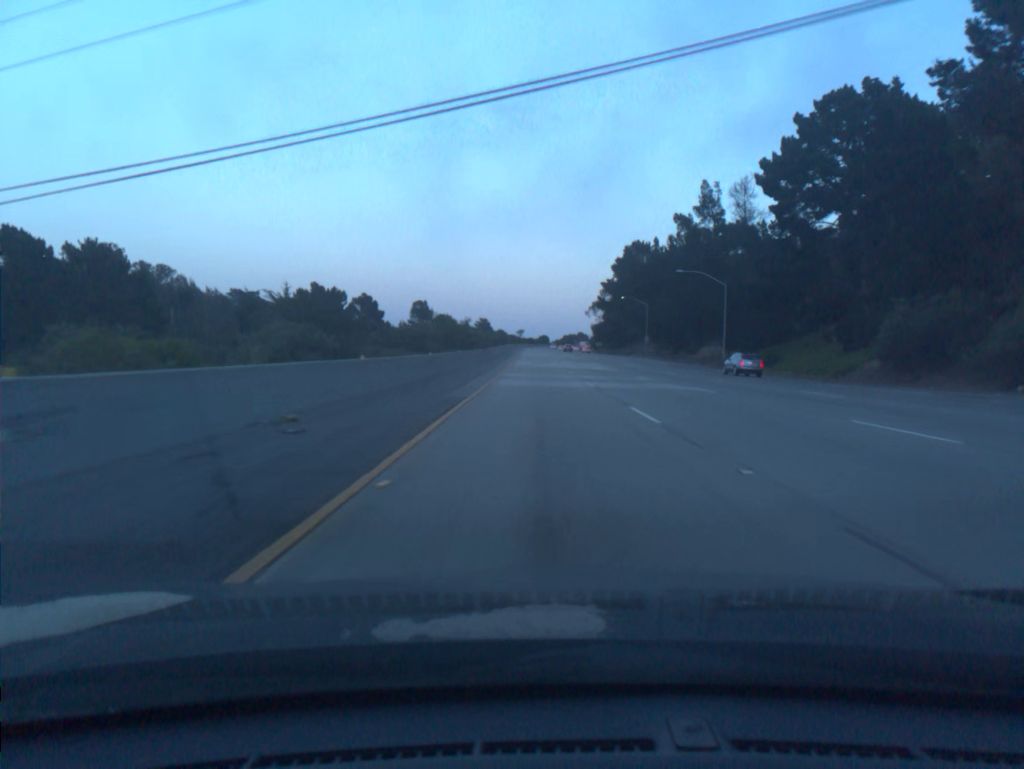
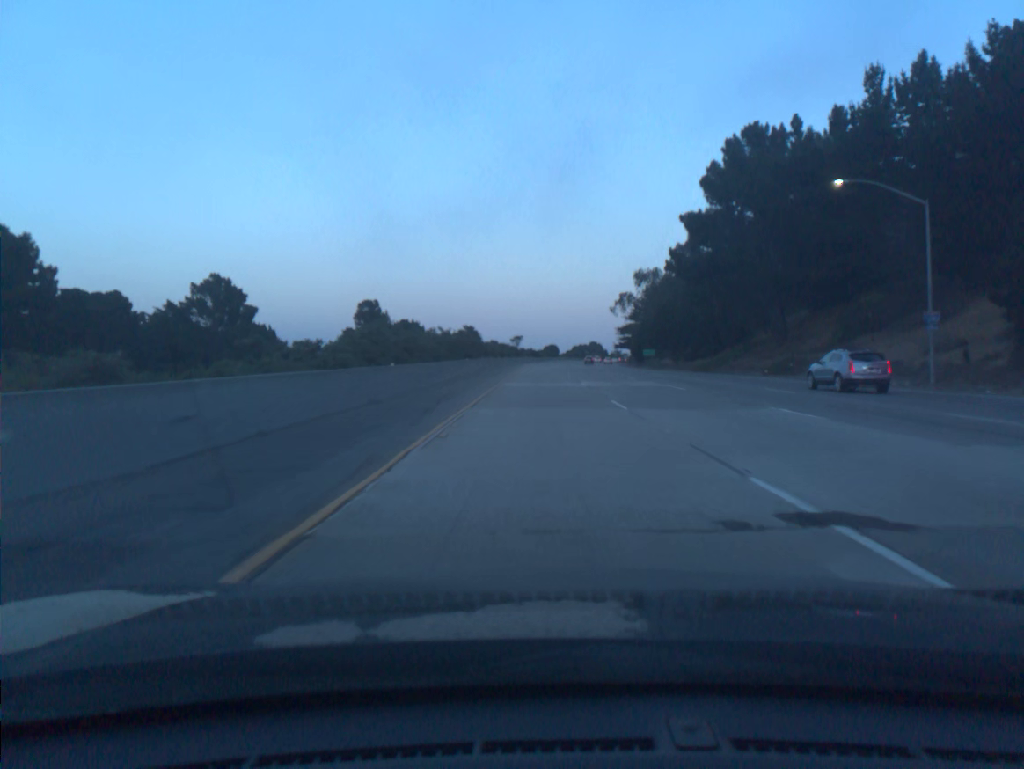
(-1.1, +97.2) m; 0°
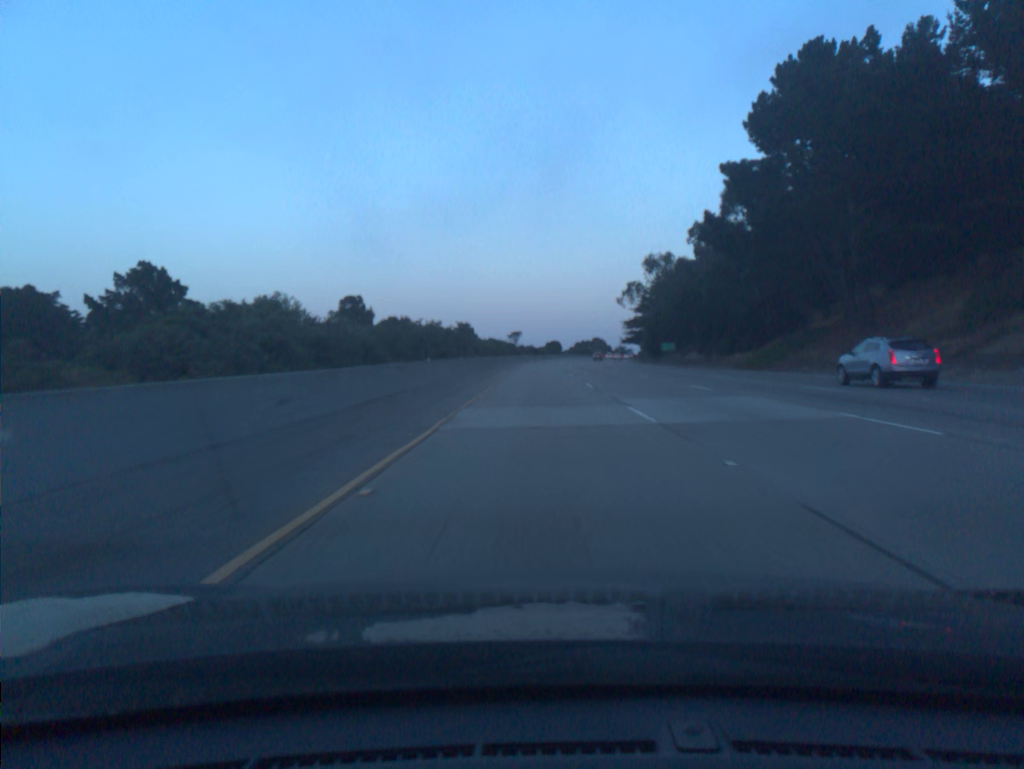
(0.0, +19.5) m; 0°
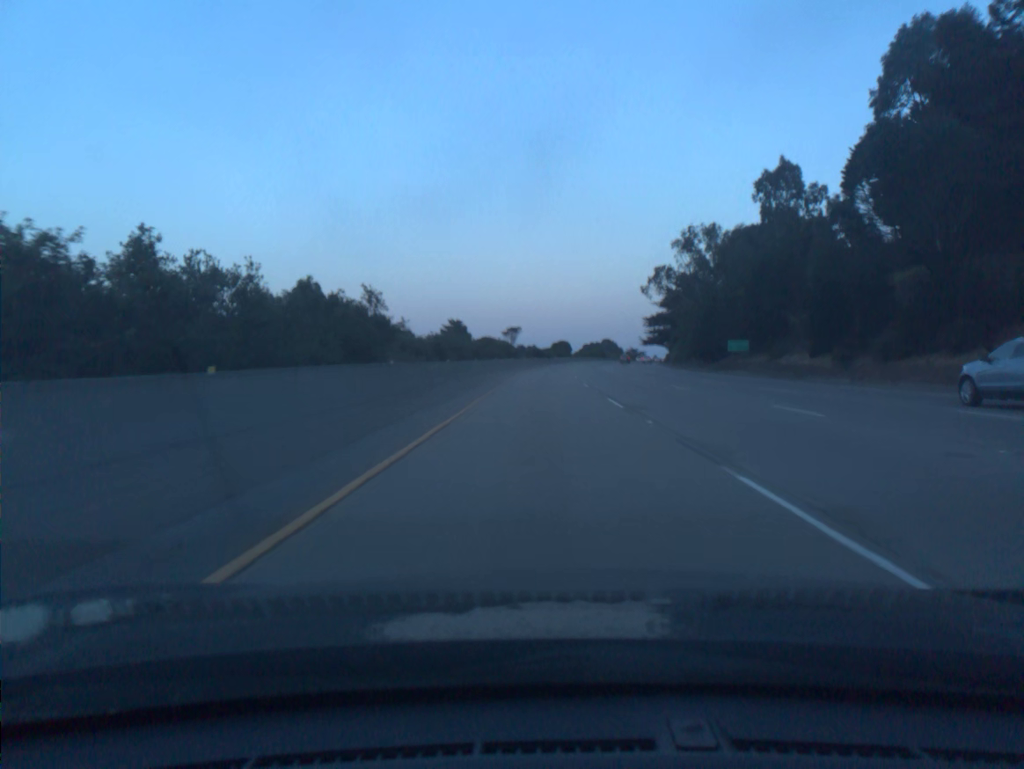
(-0.2, +39.1) m; 0°
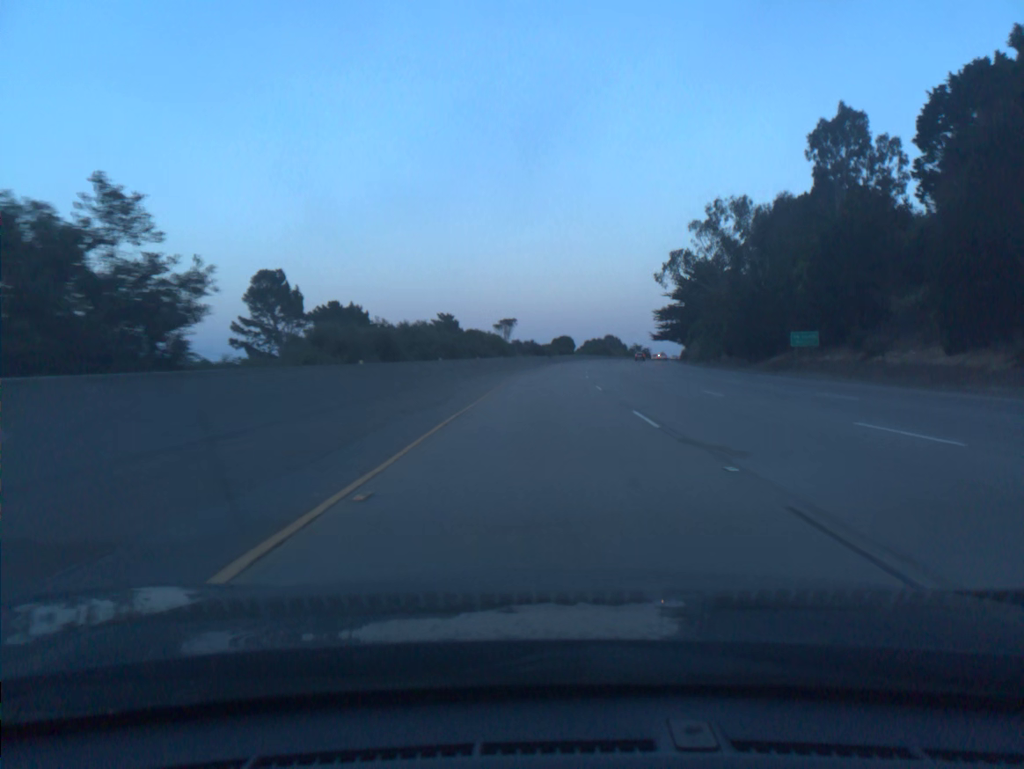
(0.0, +19.6) m; 0°
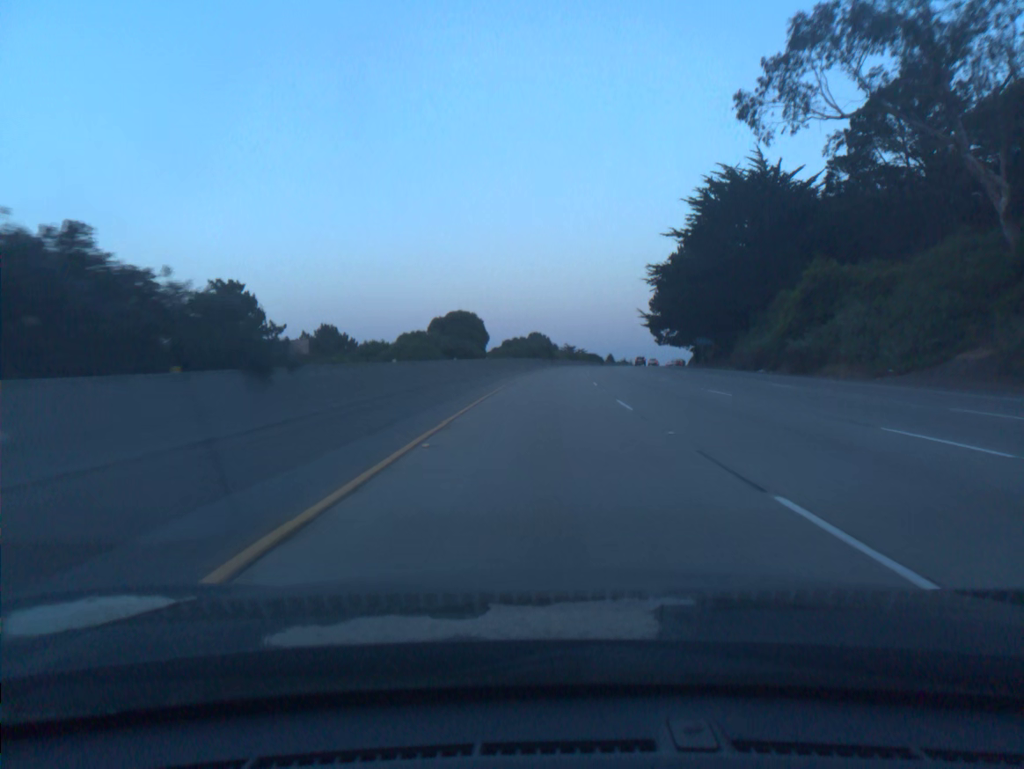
(+4.5, +98.1) m; +6°
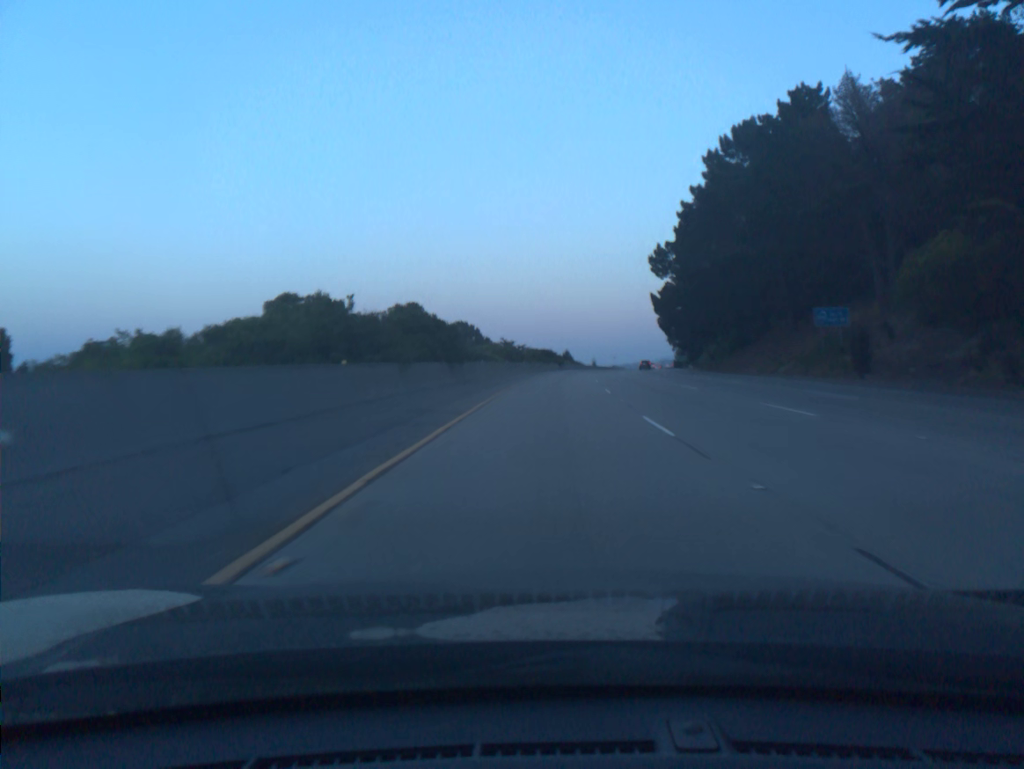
(+2.8, +78.6) m; +5°
